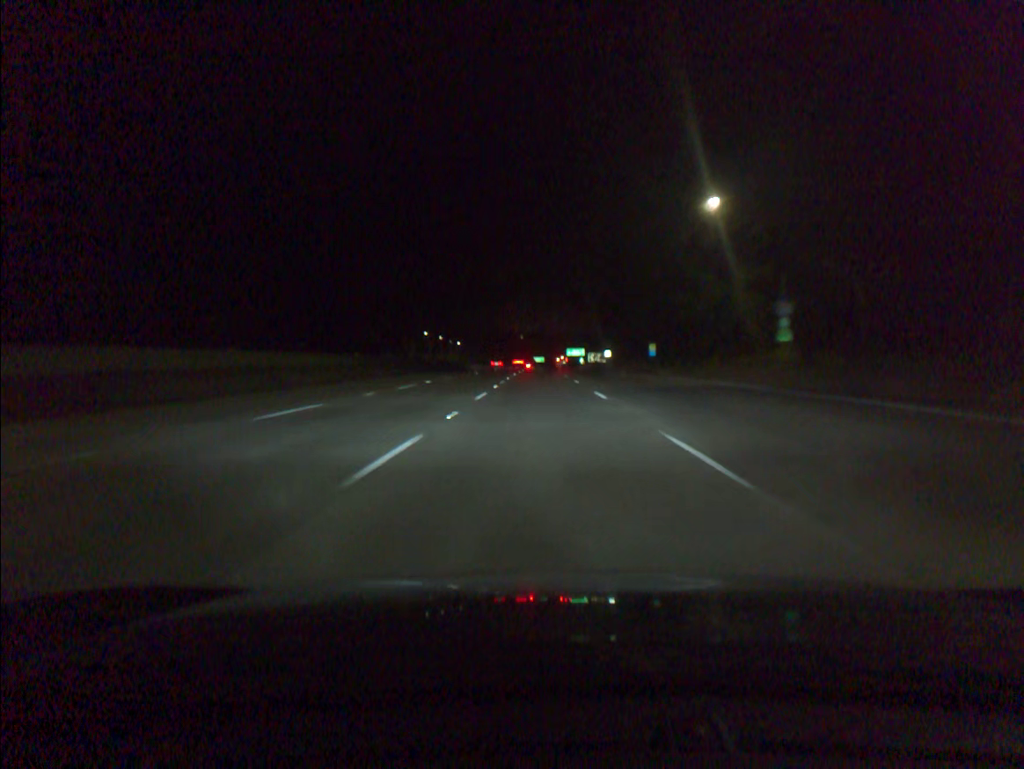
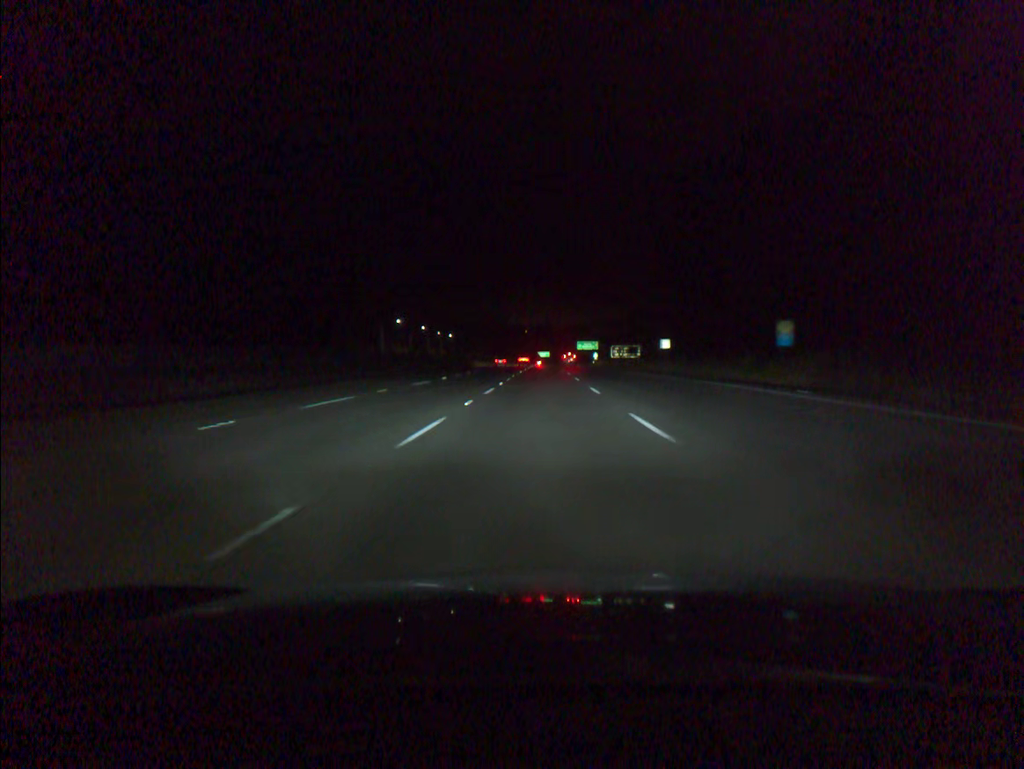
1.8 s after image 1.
(-0.1, +55.2) m; 0°
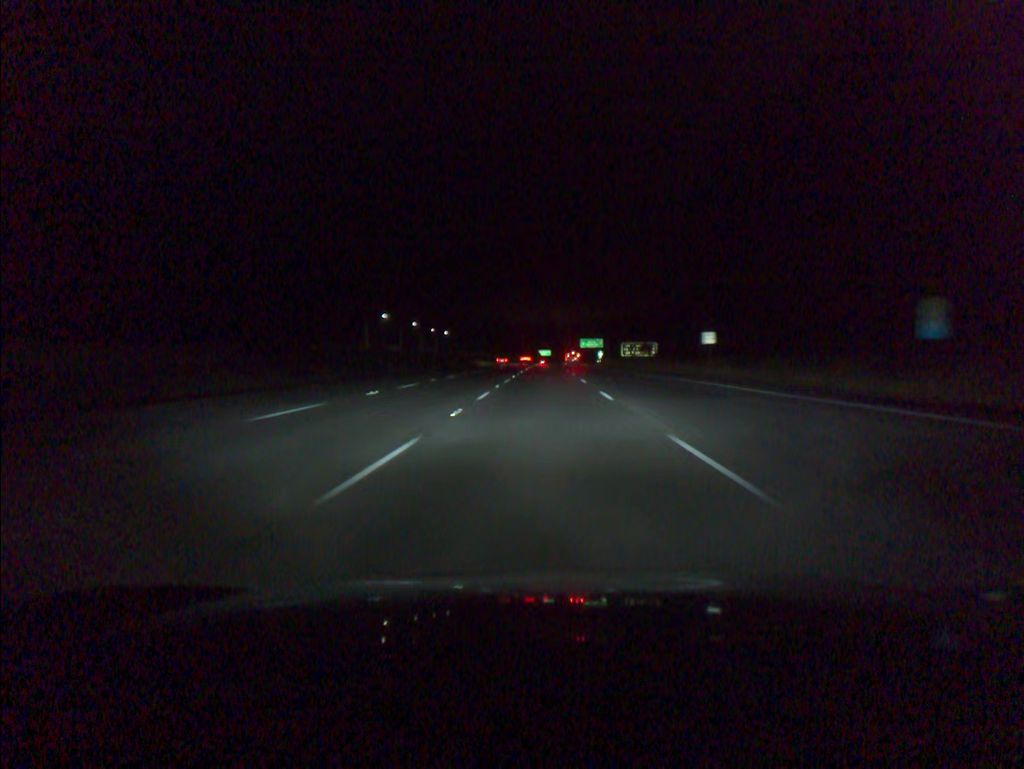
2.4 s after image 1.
(0.0, +18.4) m; 0°
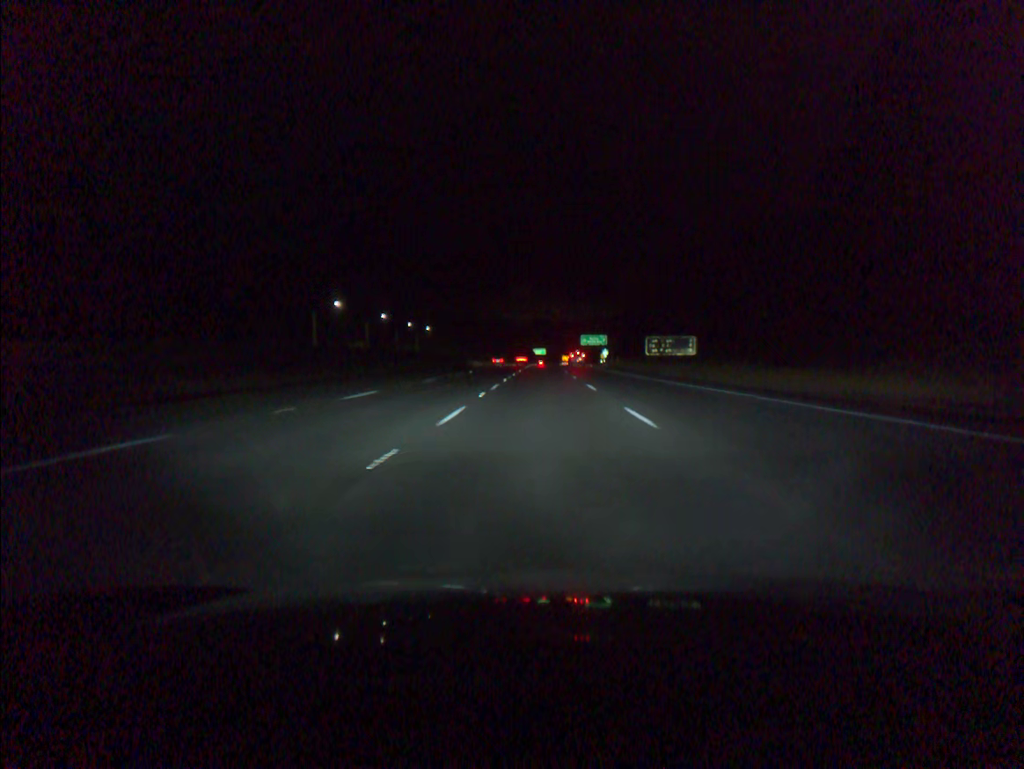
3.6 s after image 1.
(+0.1, +36.9) m; 0°
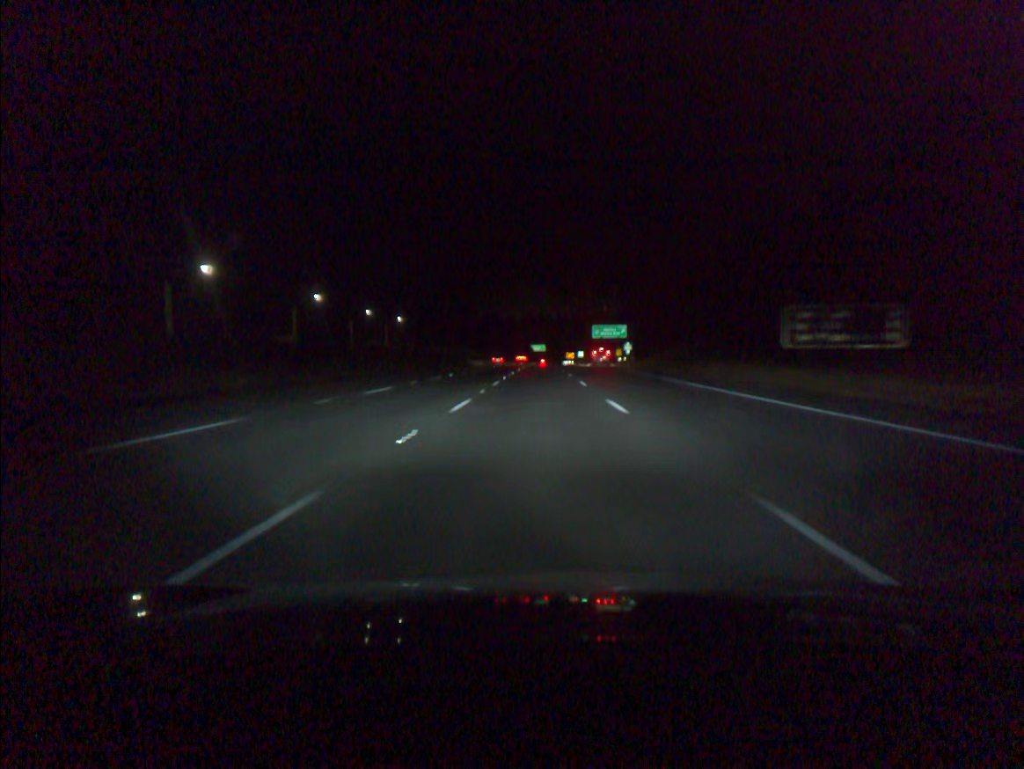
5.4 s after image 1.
(+0.1, +55.4) m; 0°
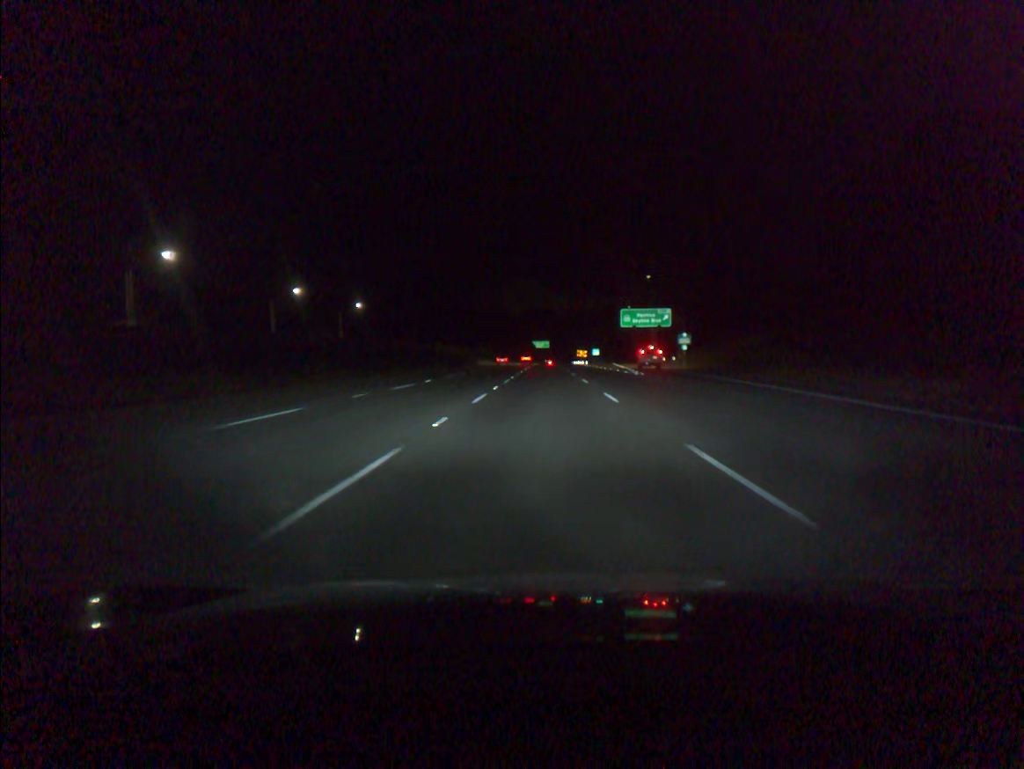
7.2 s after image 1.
(-0.1, +55.3) m; 0°
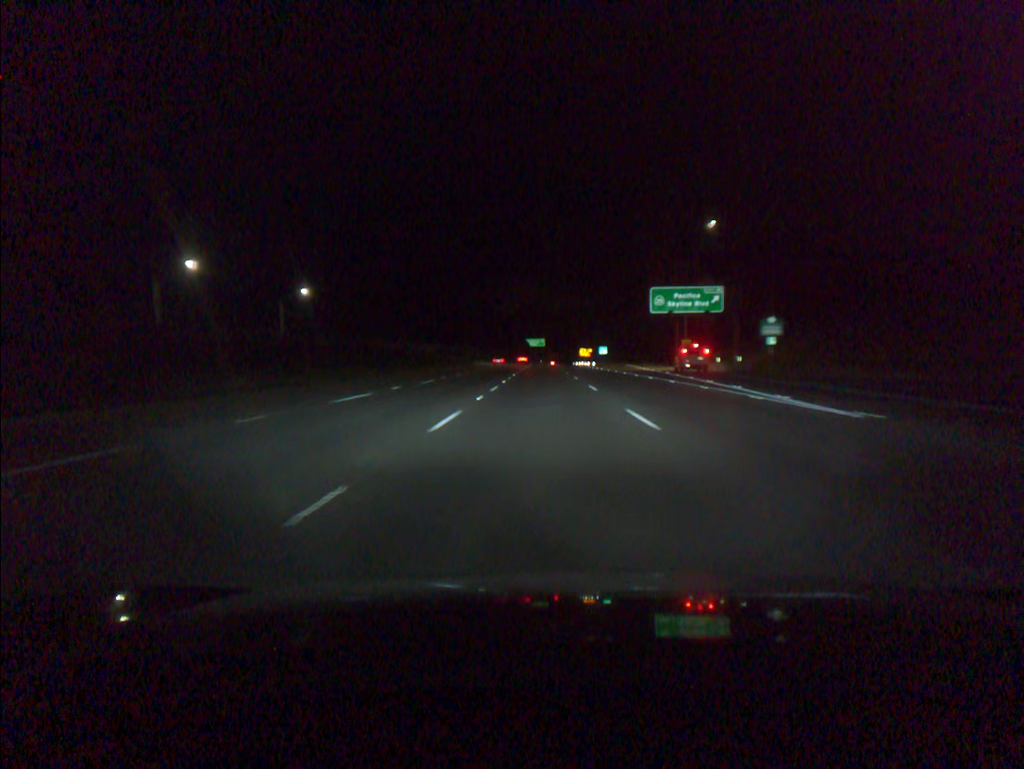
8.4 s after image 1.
(+0.1, +36.8) m; 0°
